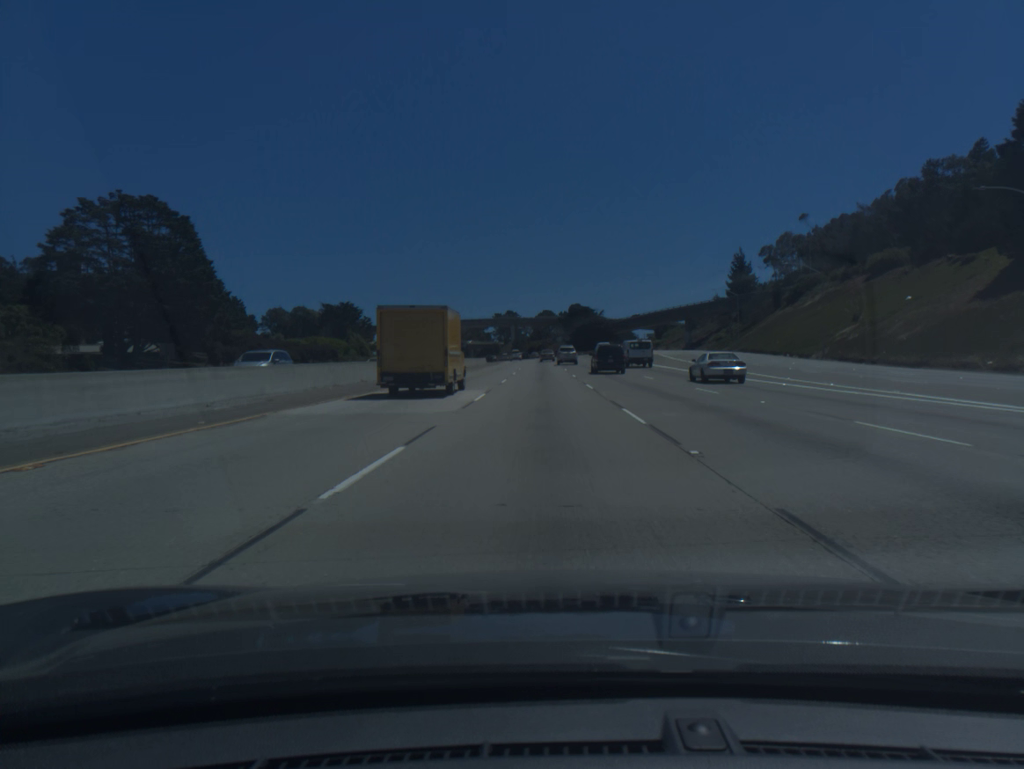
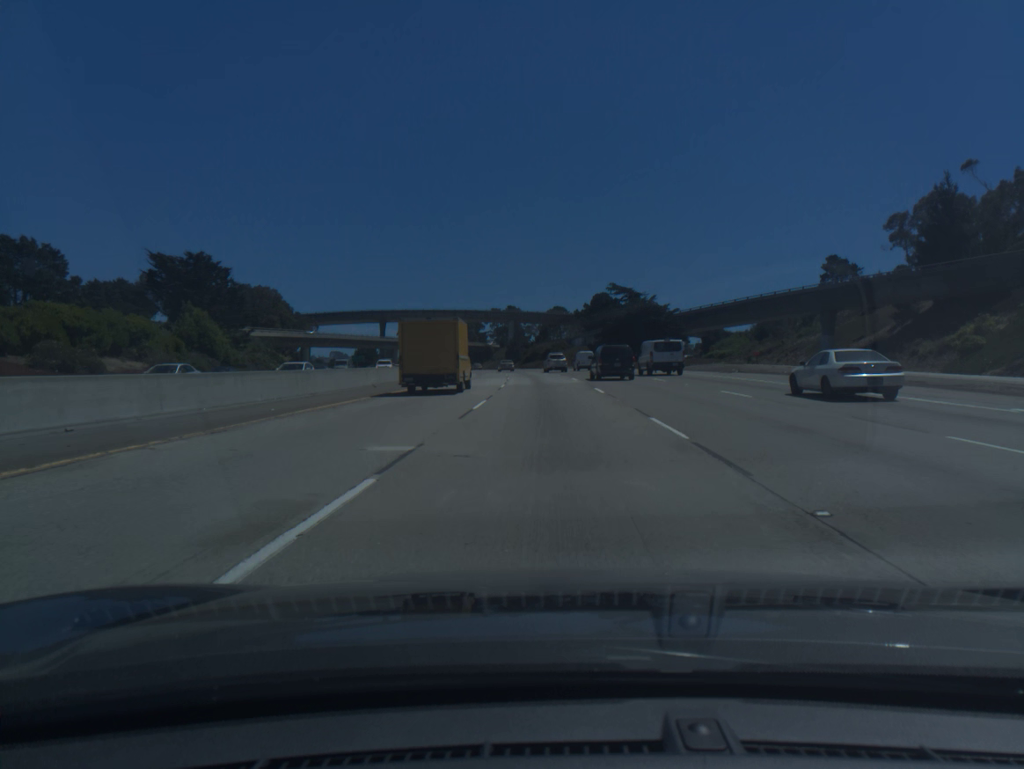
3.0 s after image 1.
(-0.5, +90.6) m; -1°
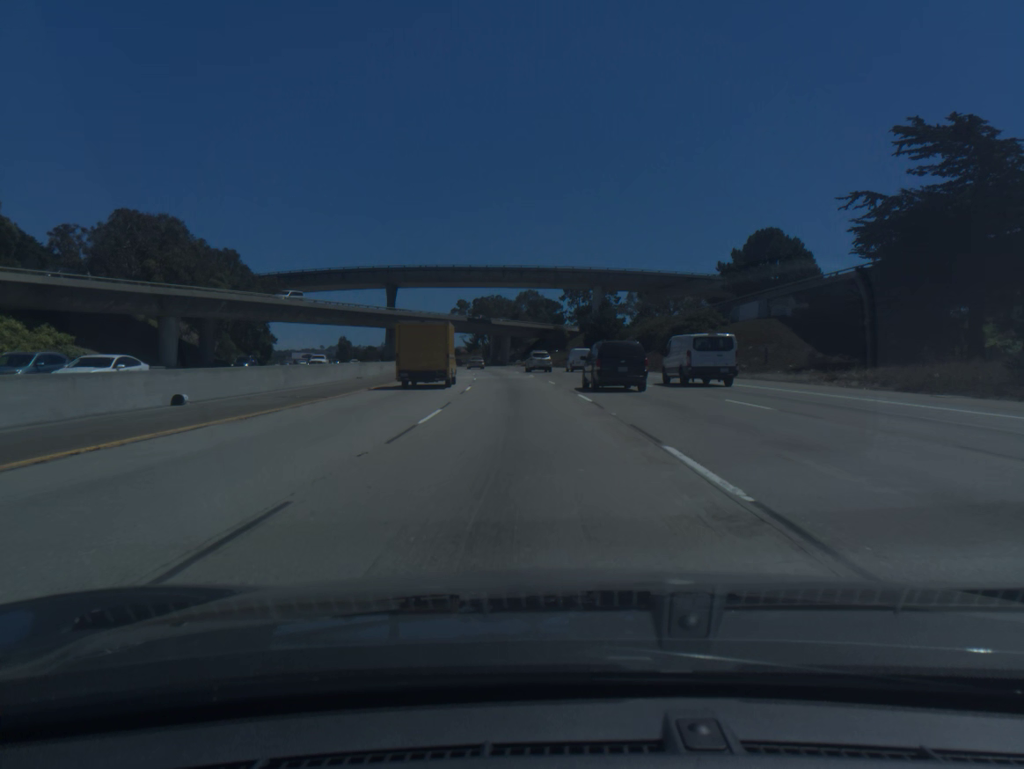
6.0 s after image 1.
(-3.4, +91.9) m; -6°
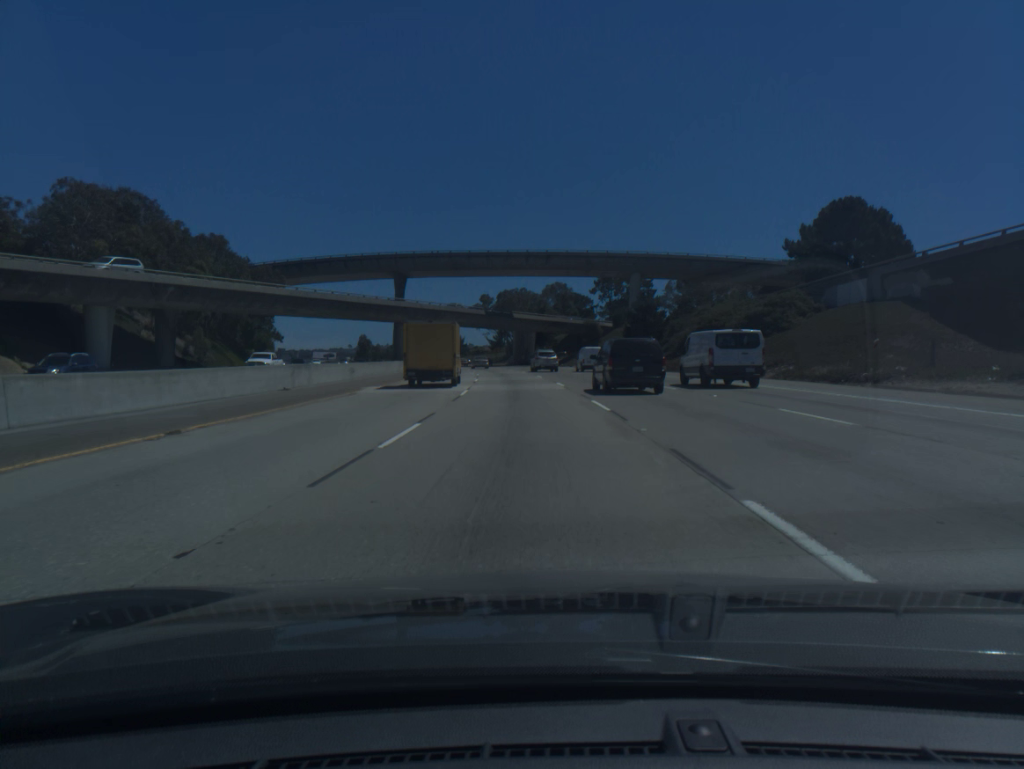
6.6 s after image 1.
(-0.3, +18.5) m; -2°
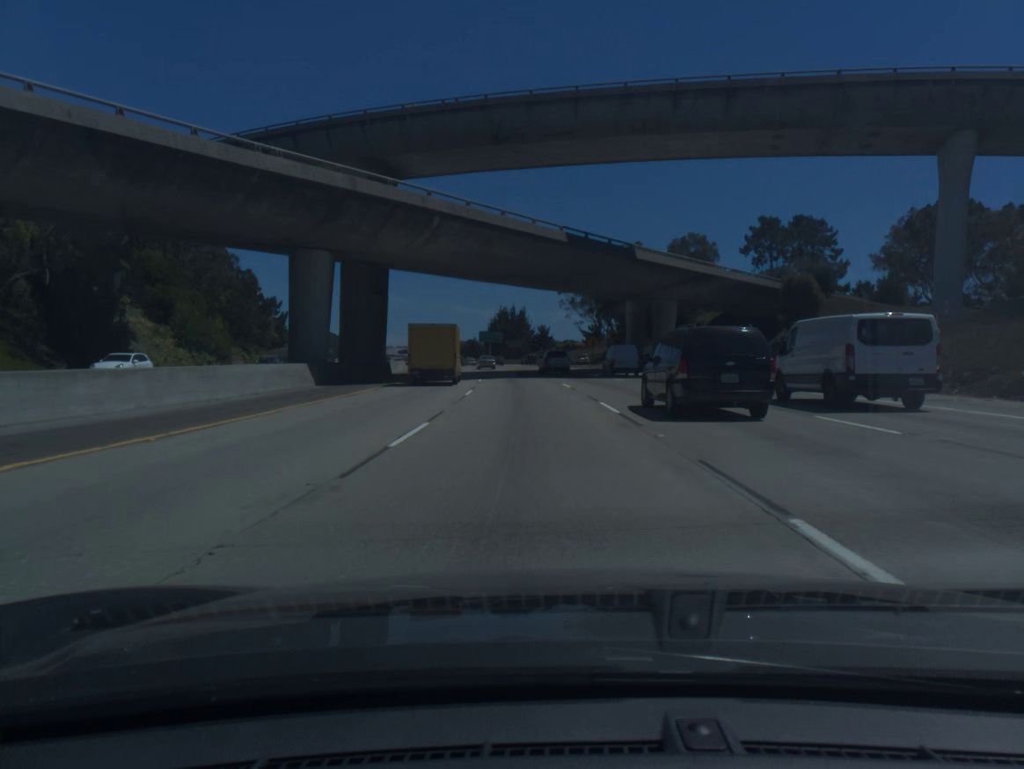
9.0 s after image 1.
(-4.7, +73.5) m; -7°
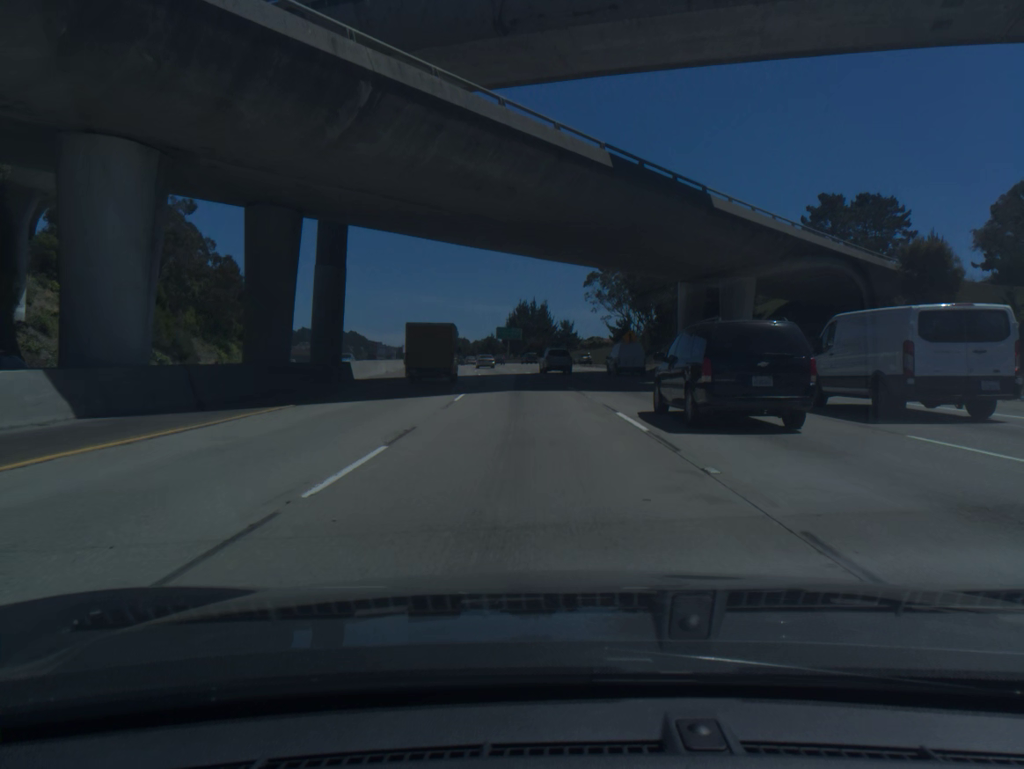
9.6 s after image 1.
(-0.3, +18.3) m; -2°
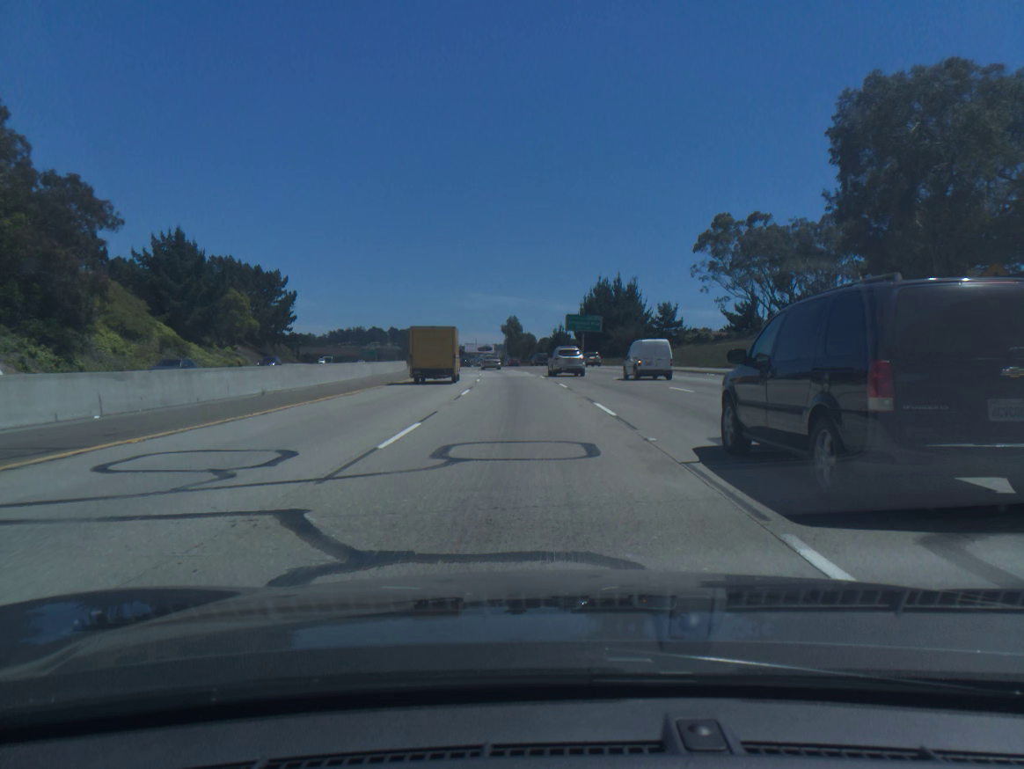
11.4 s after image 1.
(-2.3, +54.9) m; -5°
